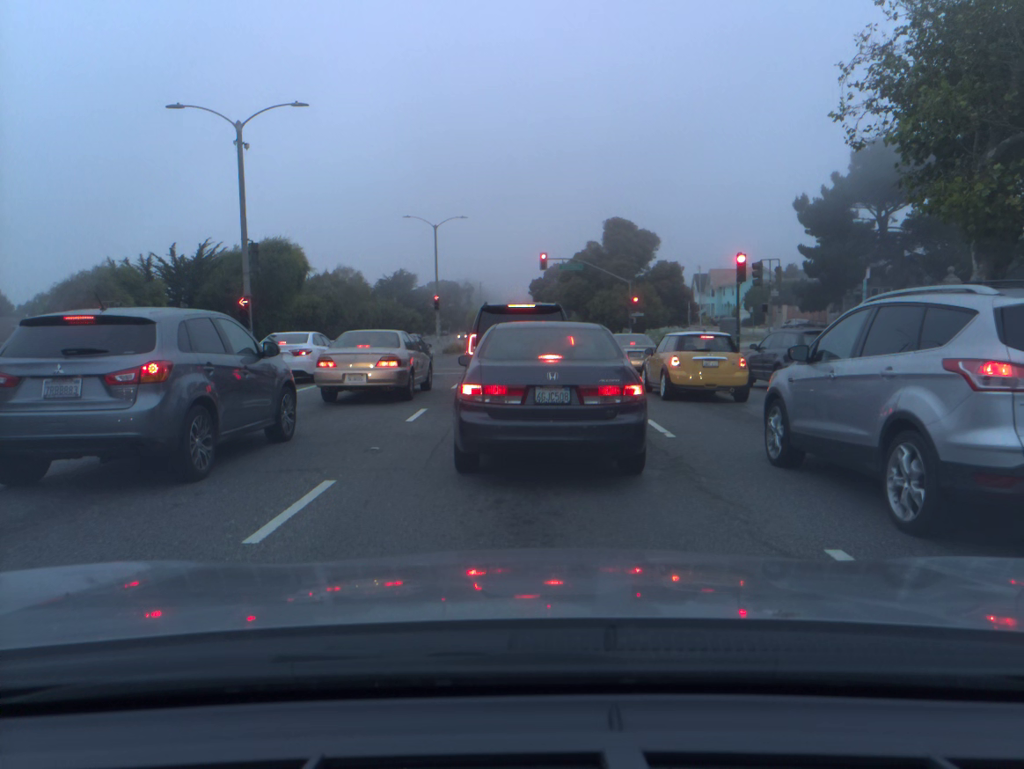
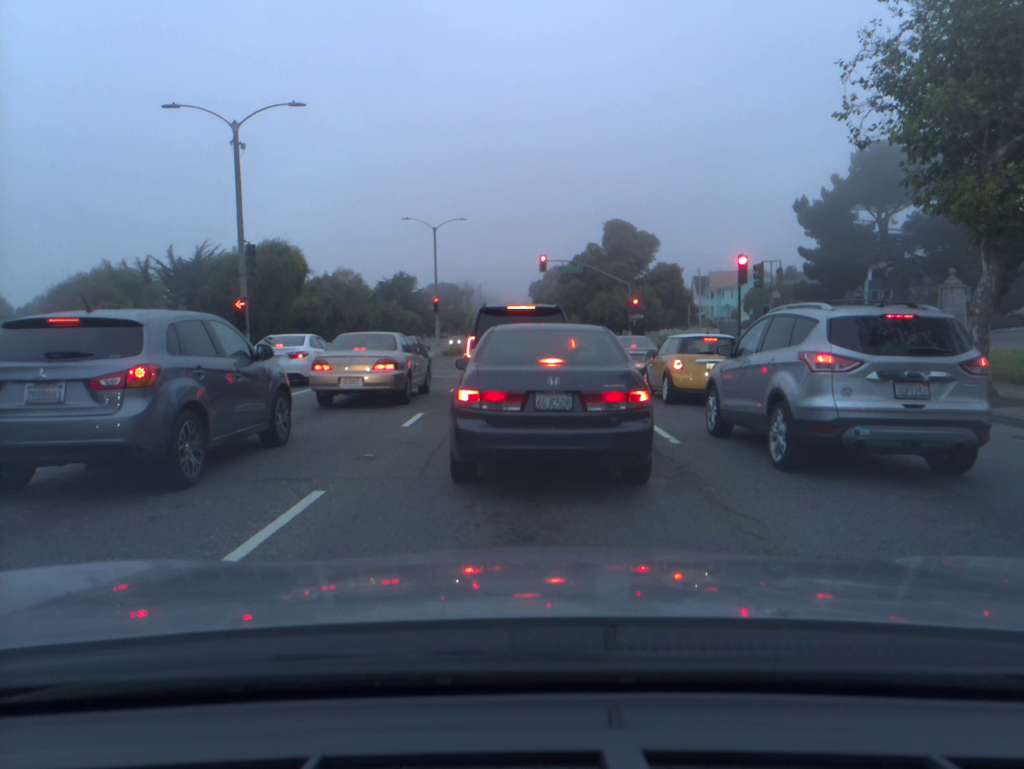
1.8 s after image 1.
(0.0, +0.4) m; 0°
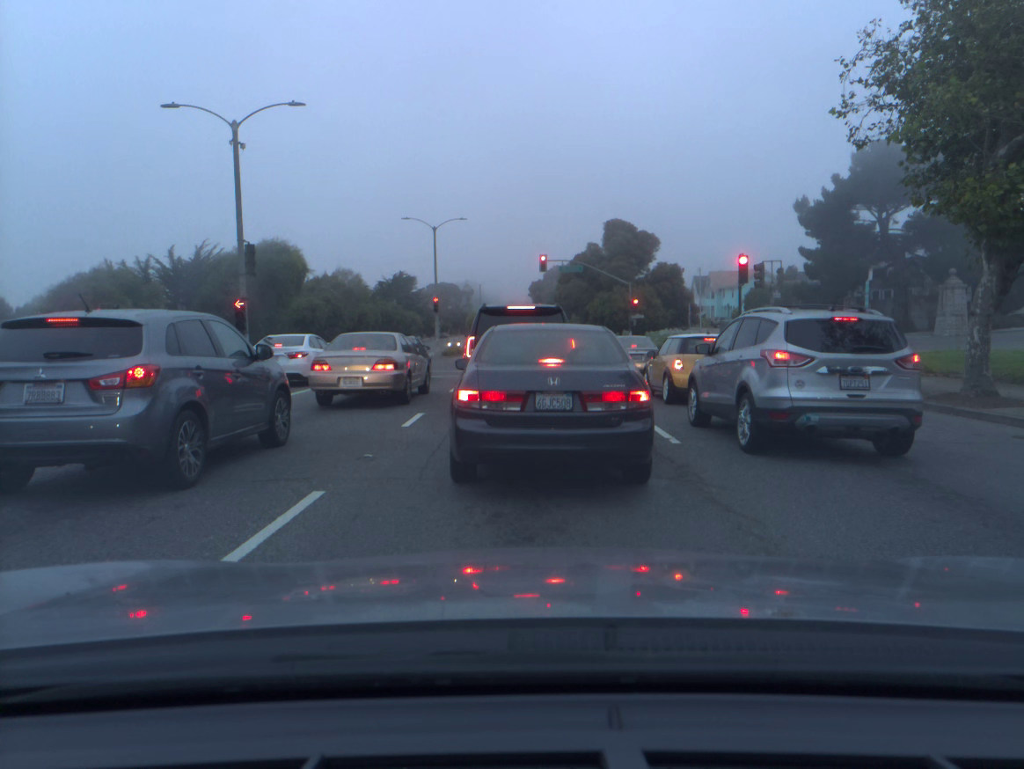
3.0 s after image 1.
(0.0, 0.0) m; 0°
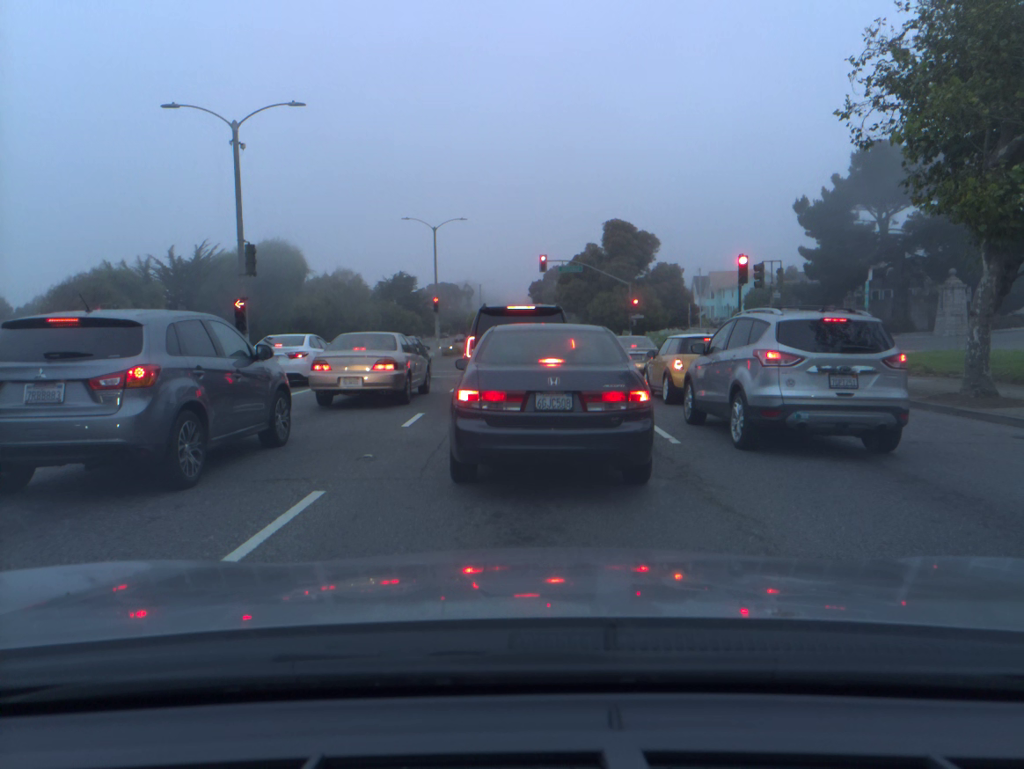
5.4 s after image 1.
(0.0, 0.0) m; 0°
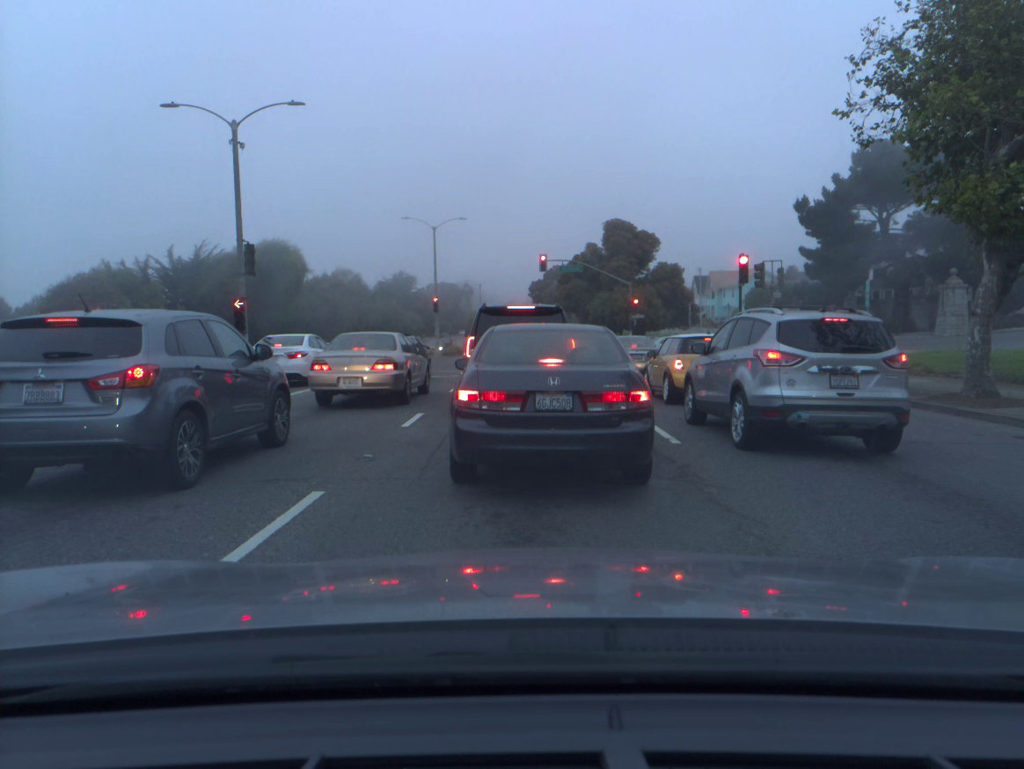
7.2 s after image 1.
(0.0, 0.0) m; 0°
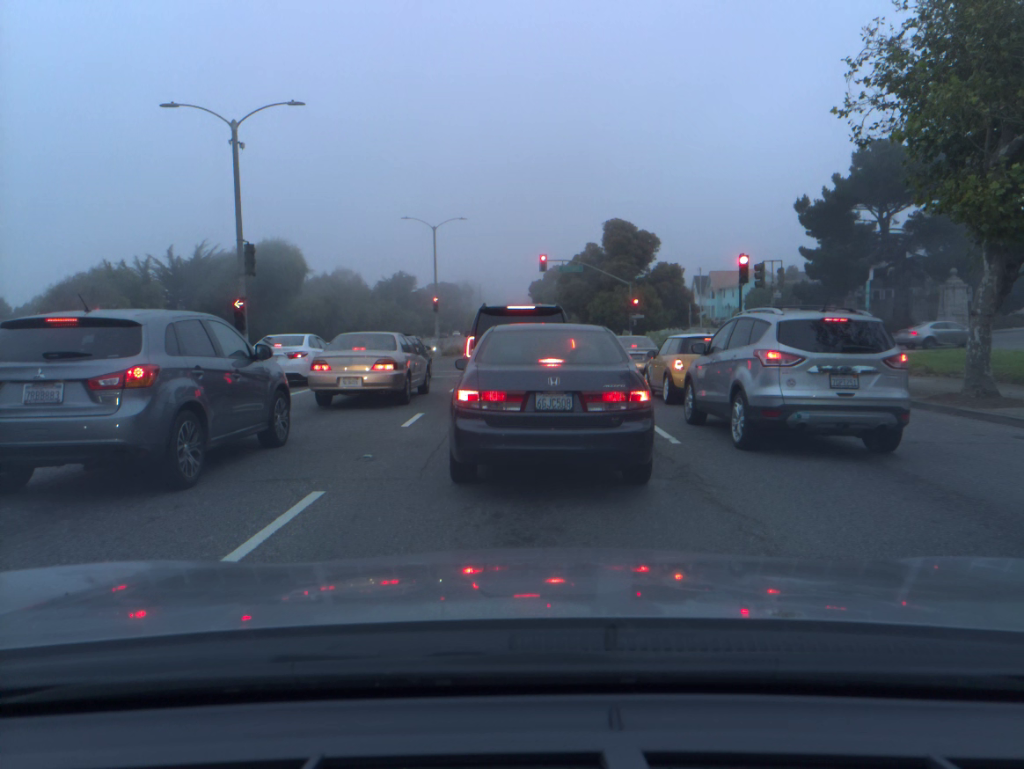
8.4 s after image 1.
(0.0, 0.0) m; 0°
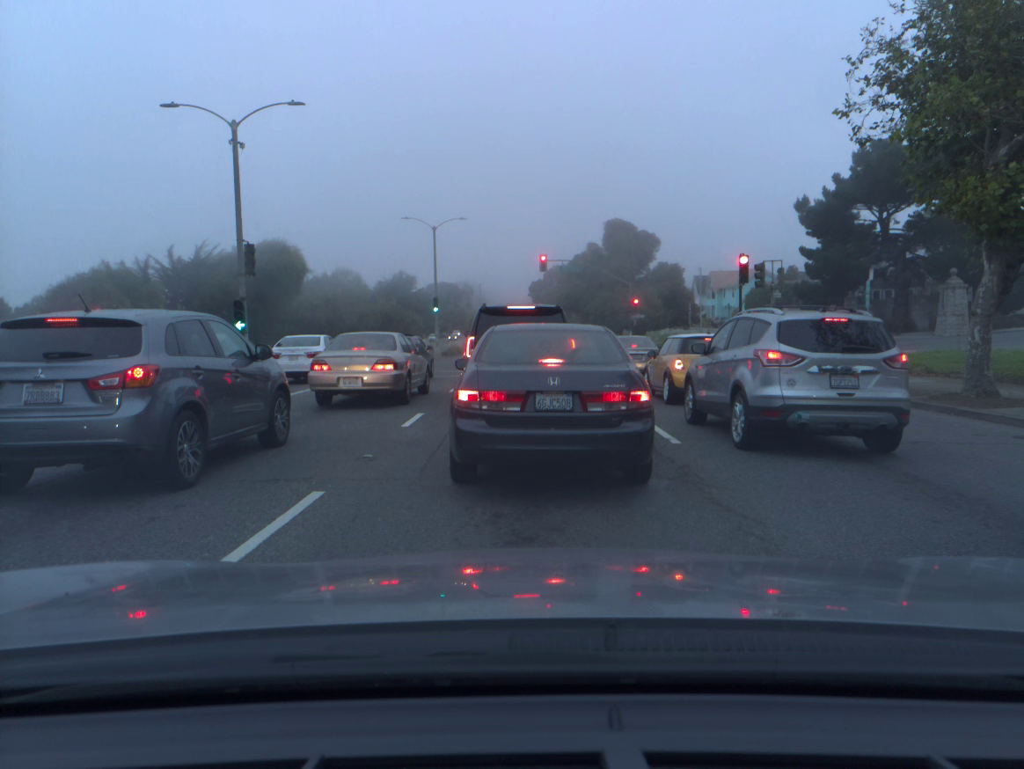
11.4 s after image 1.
(0.0, 0.0) m; 0°
